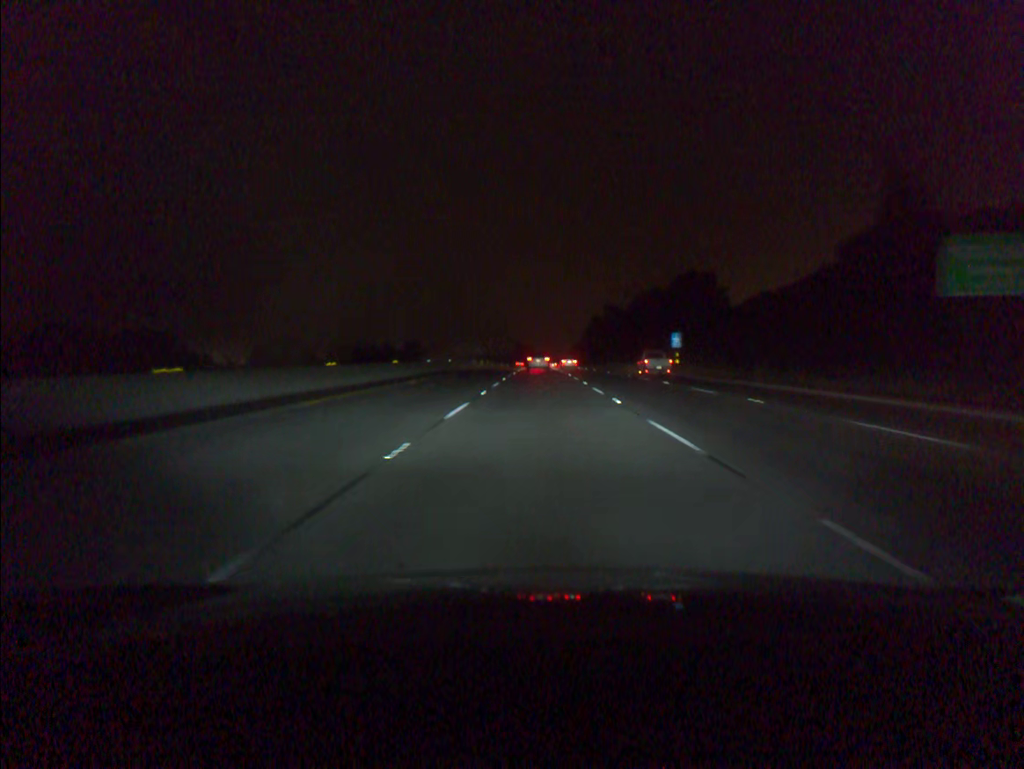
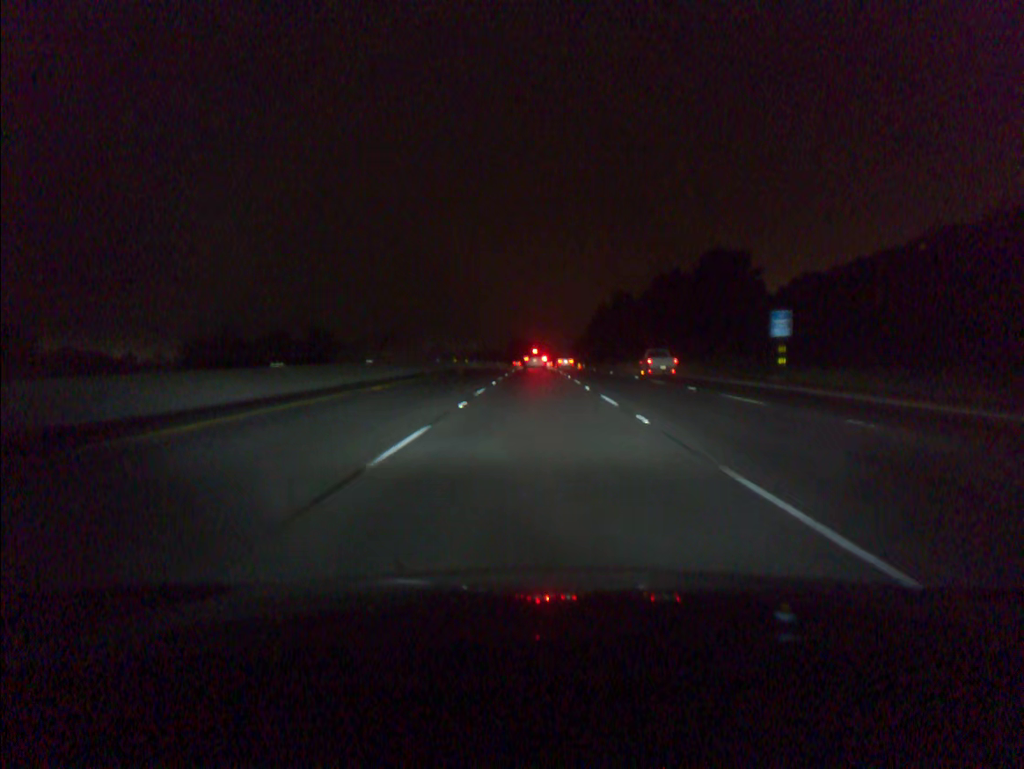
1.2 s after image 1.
(0.0, +35.4) m; 0°
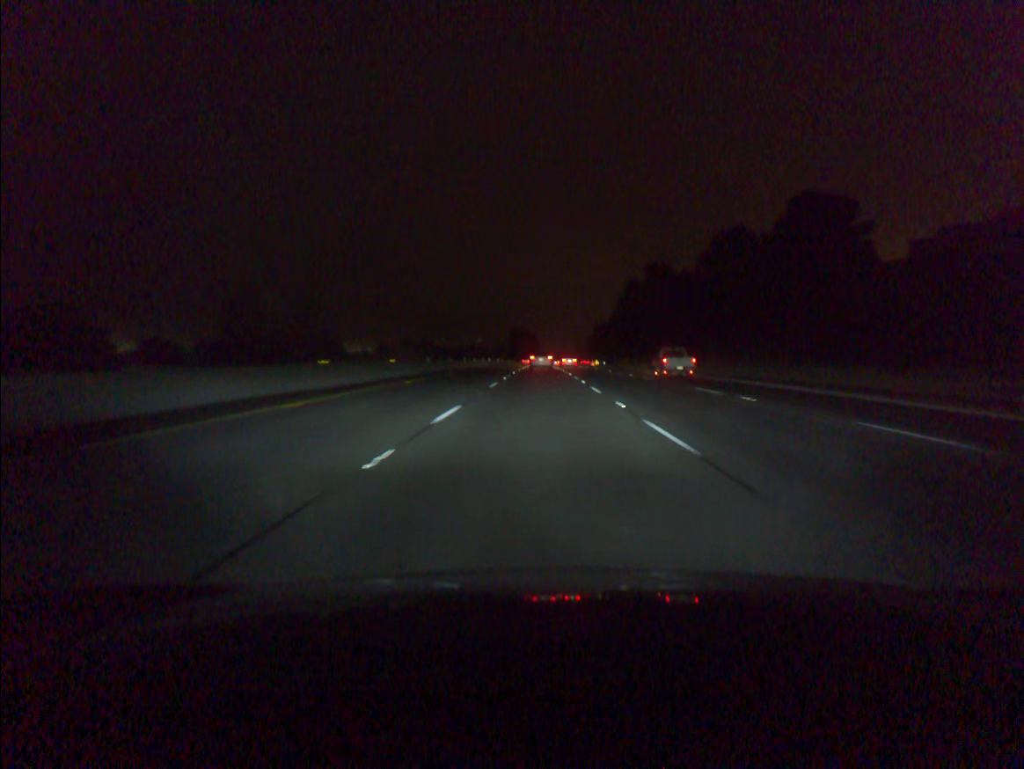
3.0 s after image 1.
(-0.1, +53.3) m; 0°
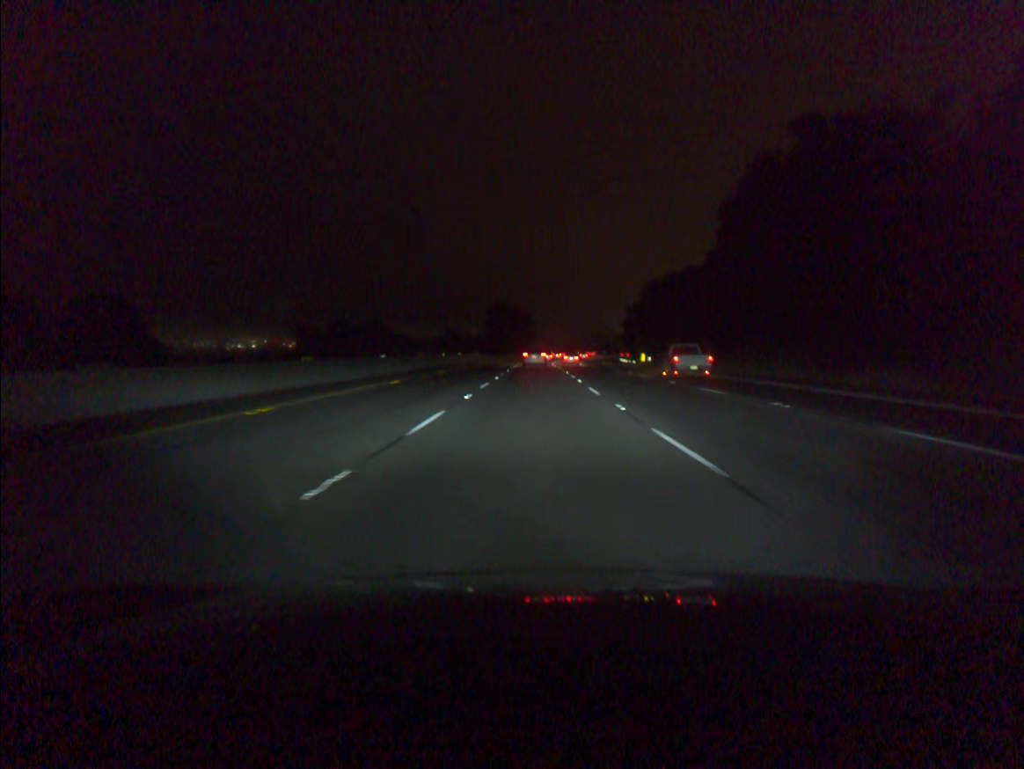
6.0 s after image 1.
(+0.4, +89.4) m; 0°
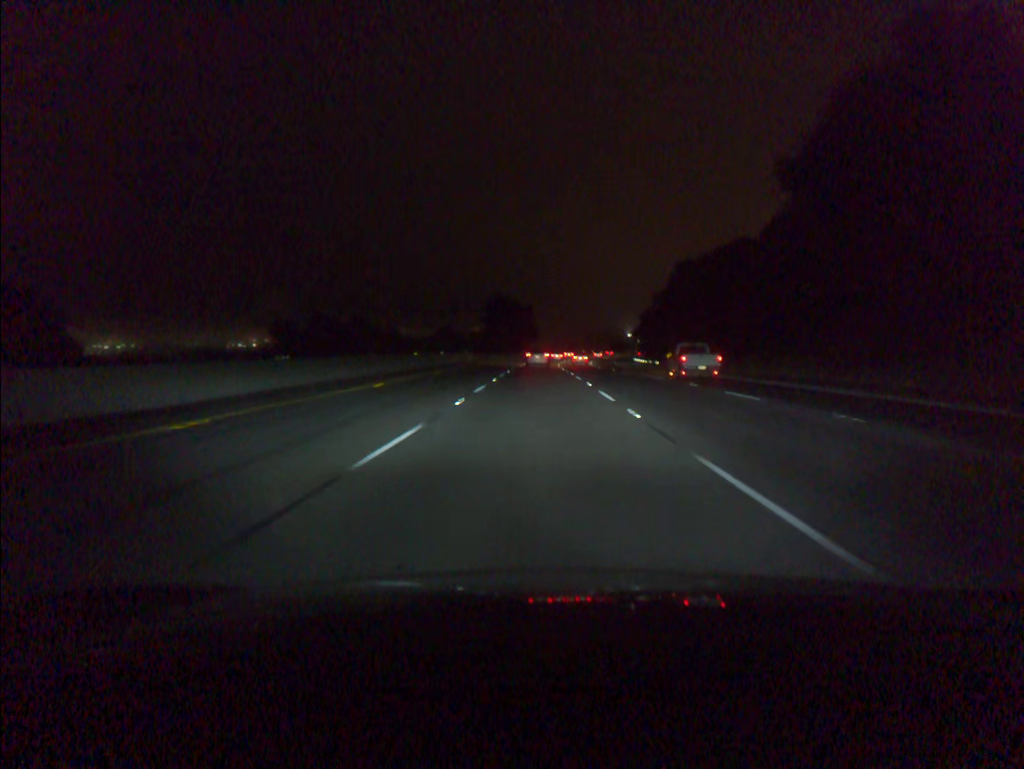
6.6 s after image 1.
(0.0, +18.0) m; 0°
